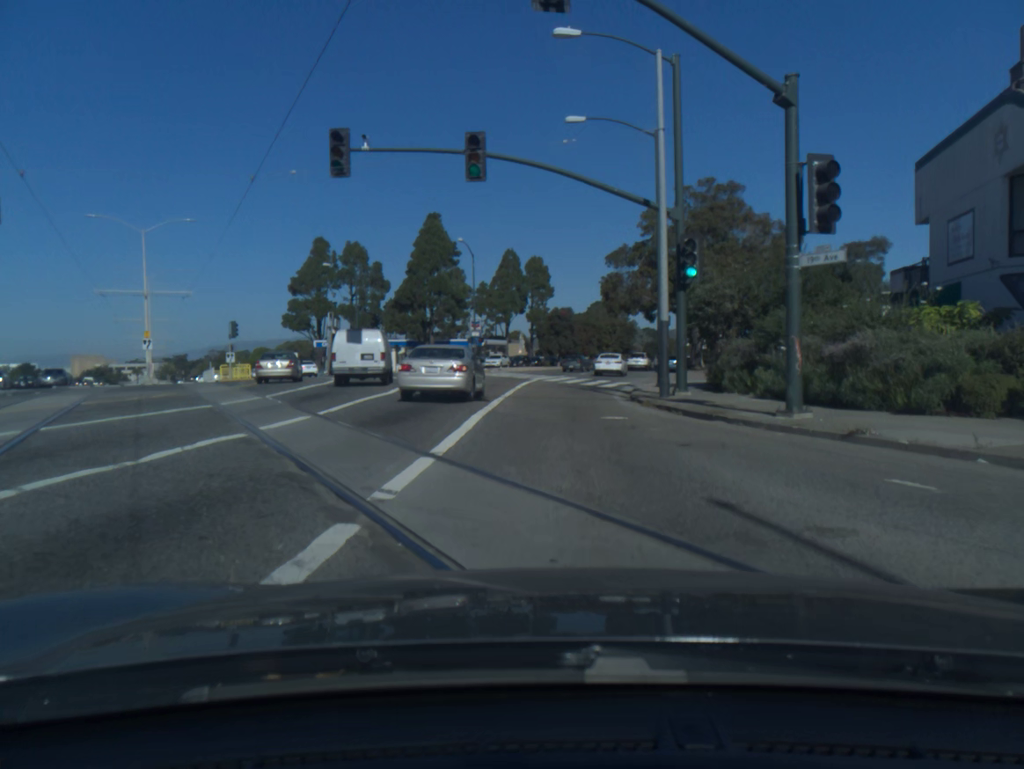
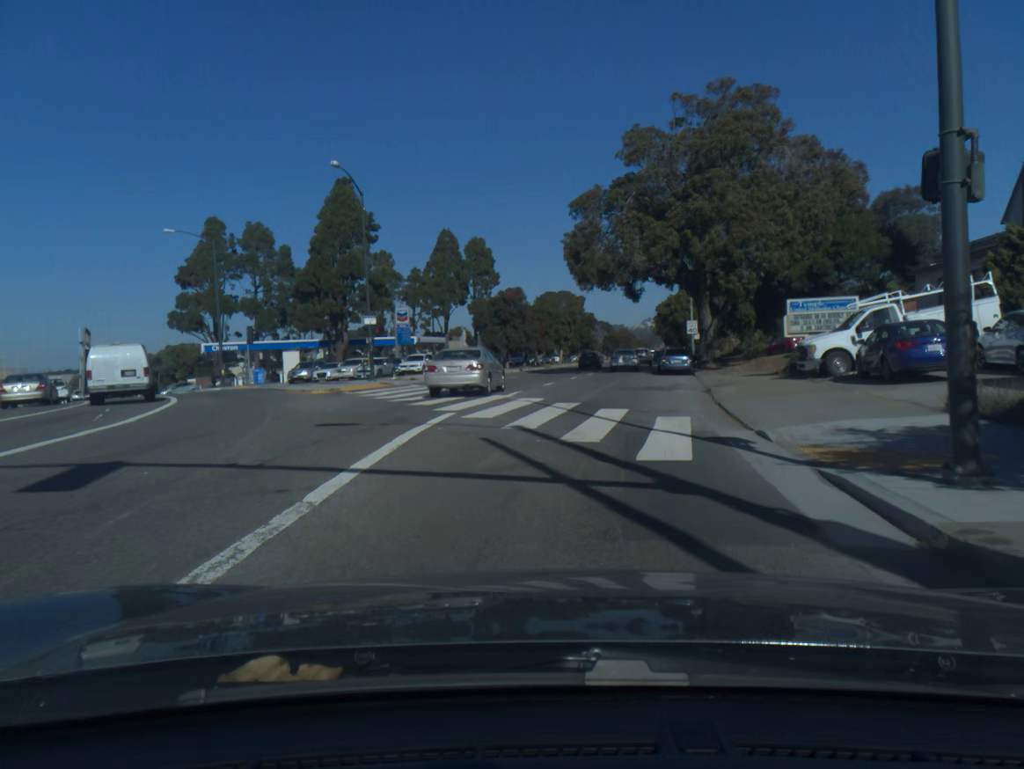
(+0.4, +22.7) m; +4°
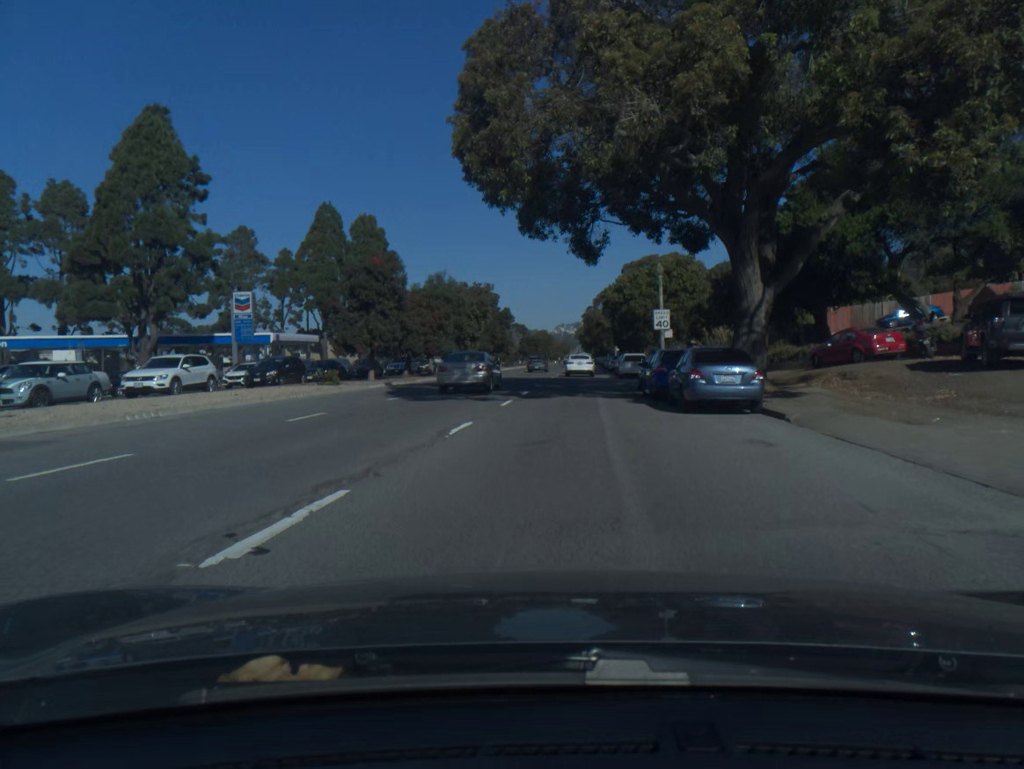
(+1.2, +25.6) m; +6°
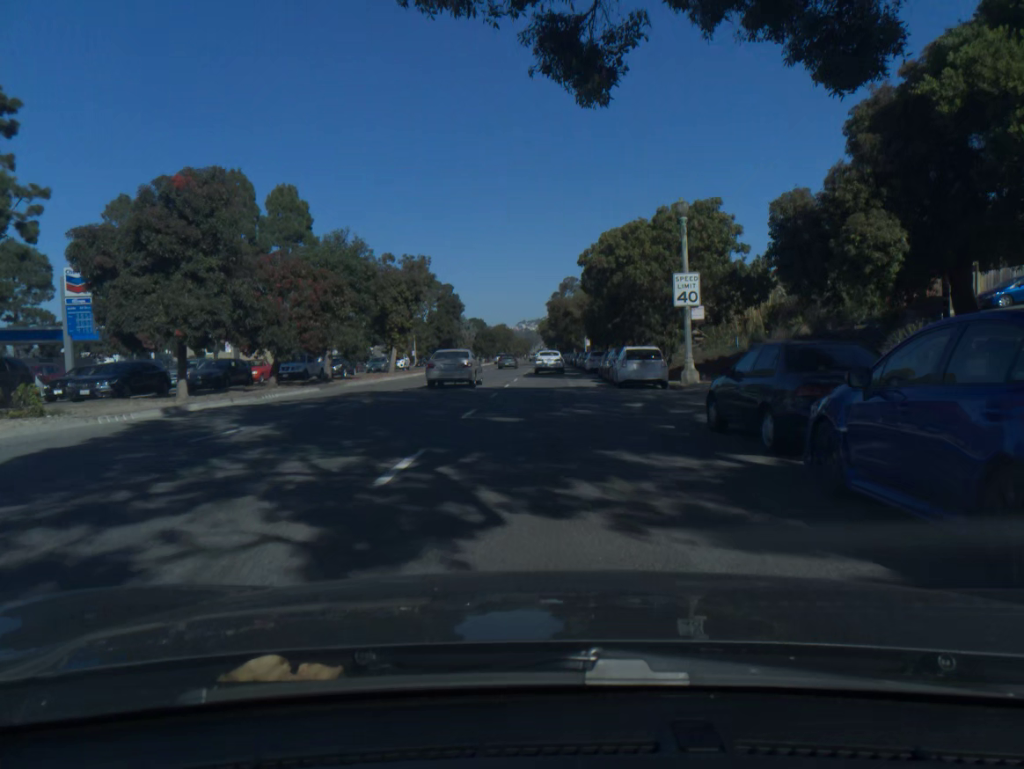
(+0.4, +18.4) m; +3°
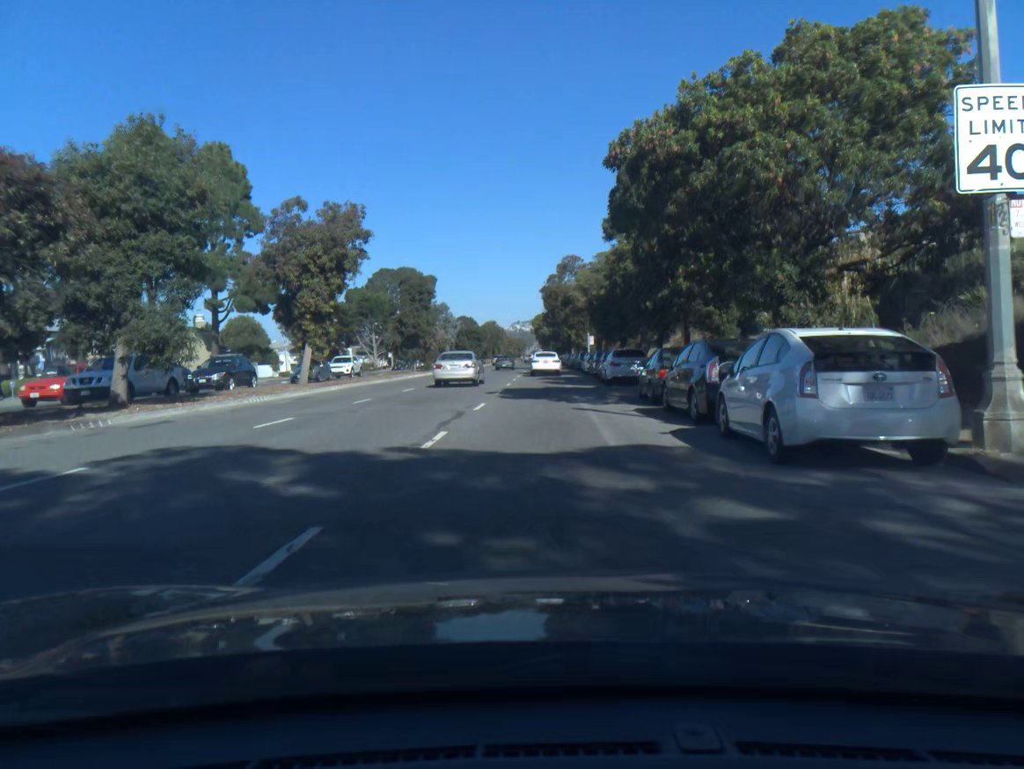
(+0.1, +19.2) m; 0°
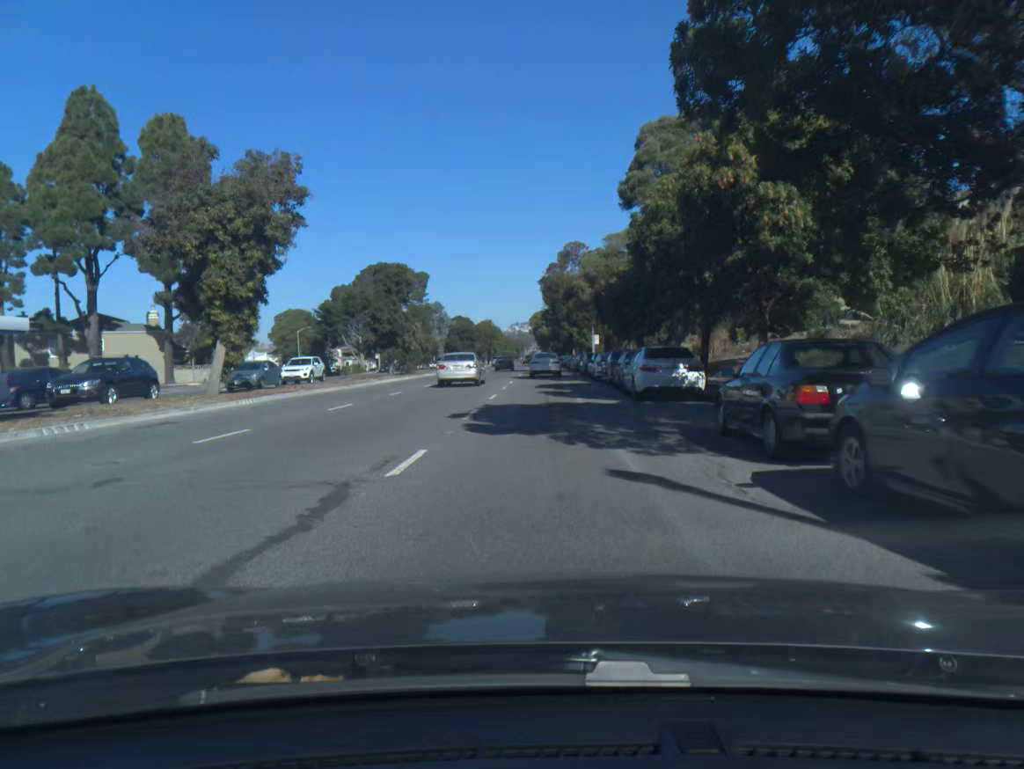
(0.0, +9.8) m; 0°
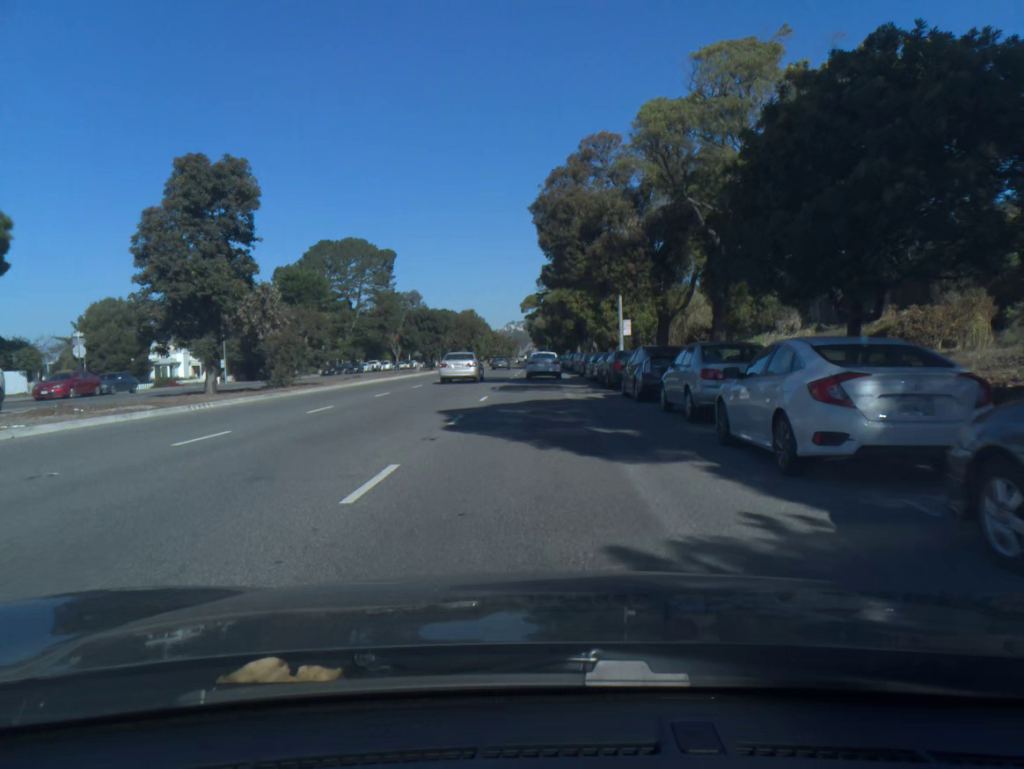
(0.0, +30.1) m; 0°
